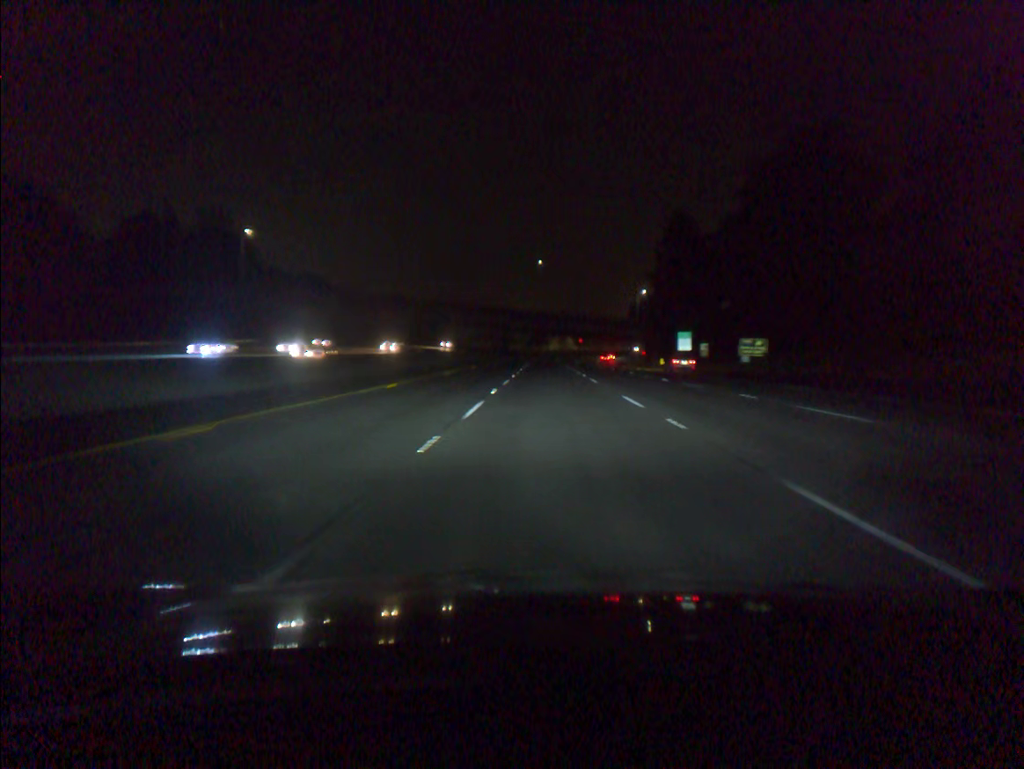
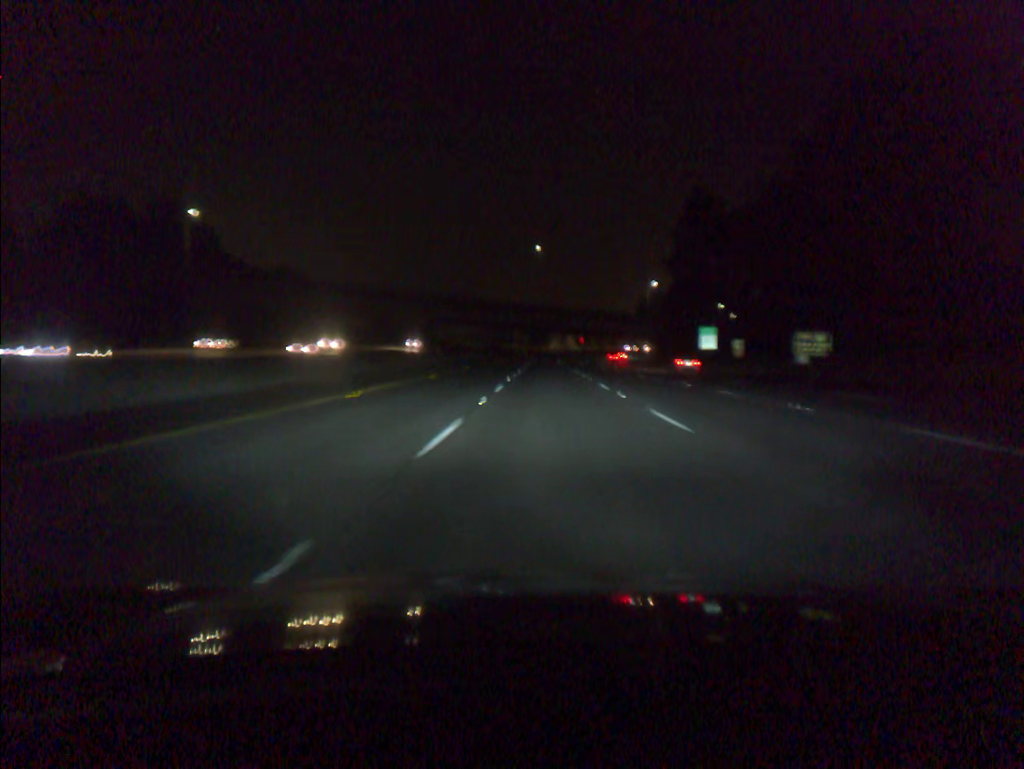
(0.0, +19.8) m; 0°
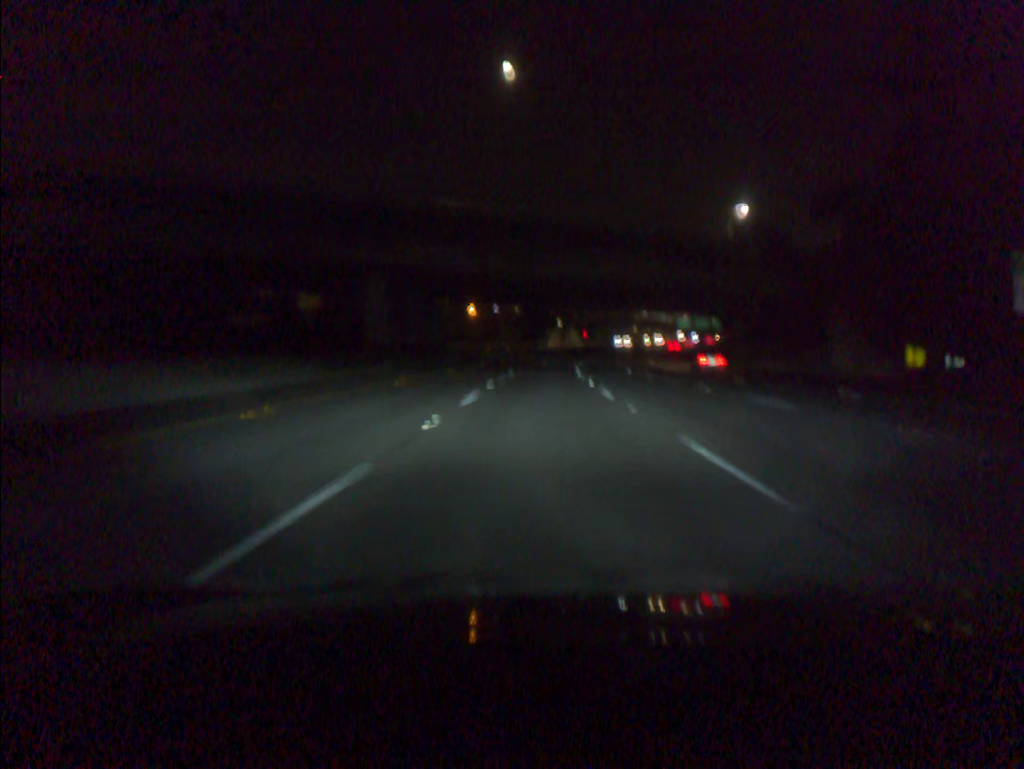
(+0.5, +79.0) m; 0°
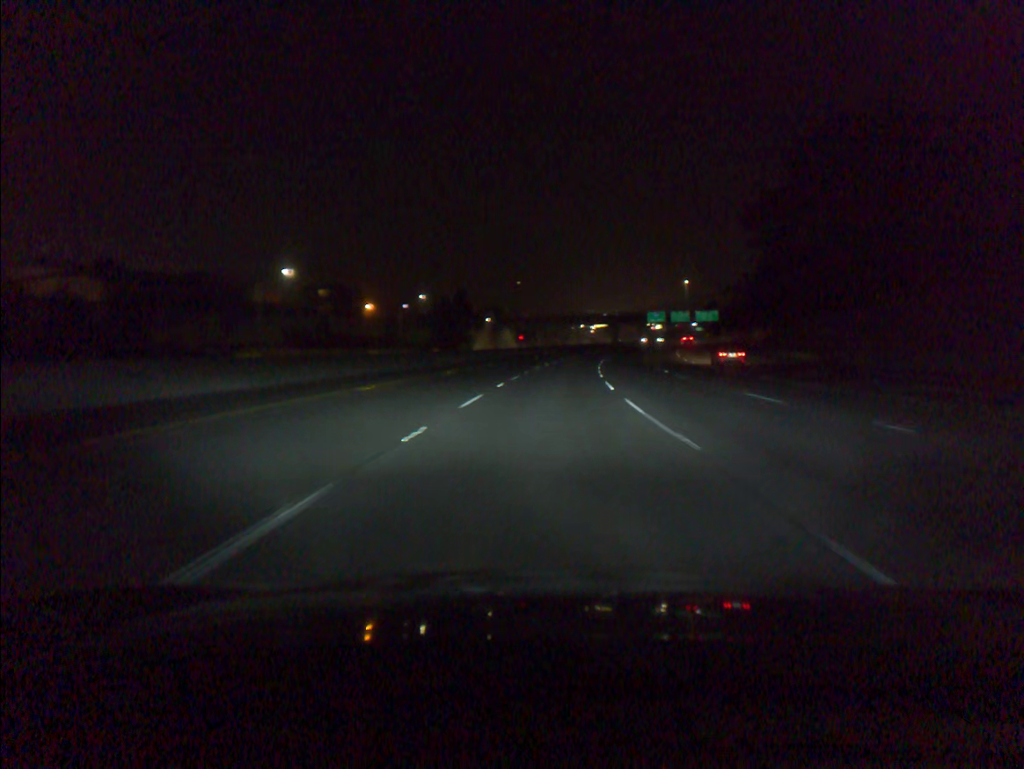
(+2.0, +78.4) m; +5°
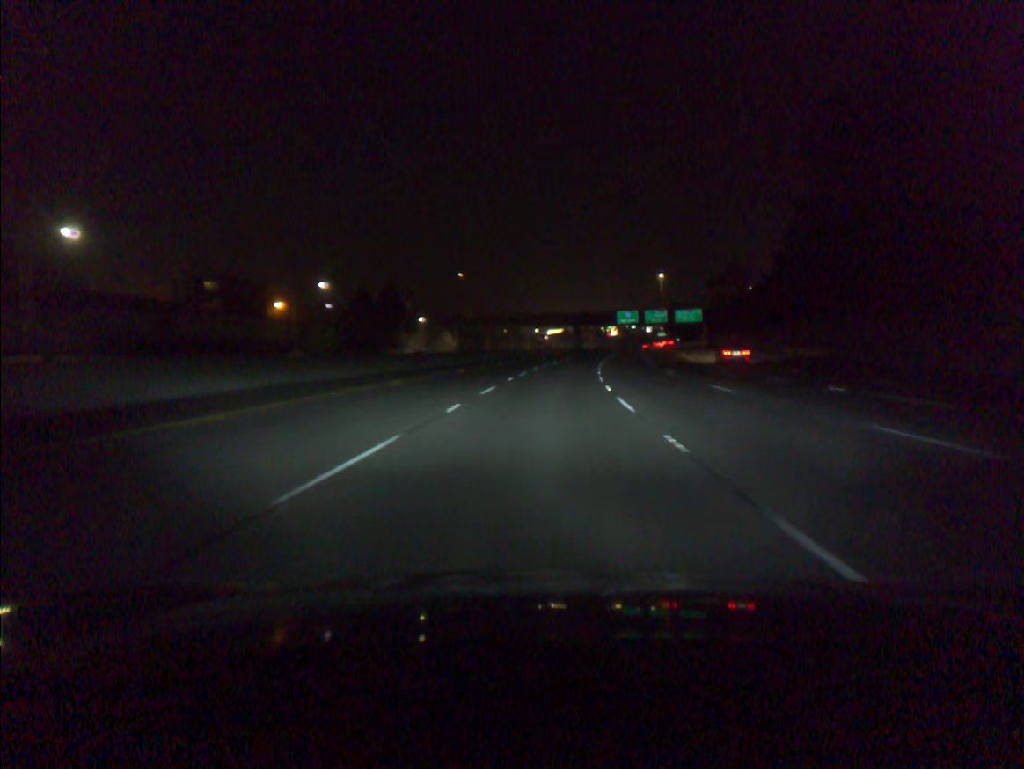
(+1.2, +39.1) m; +3°
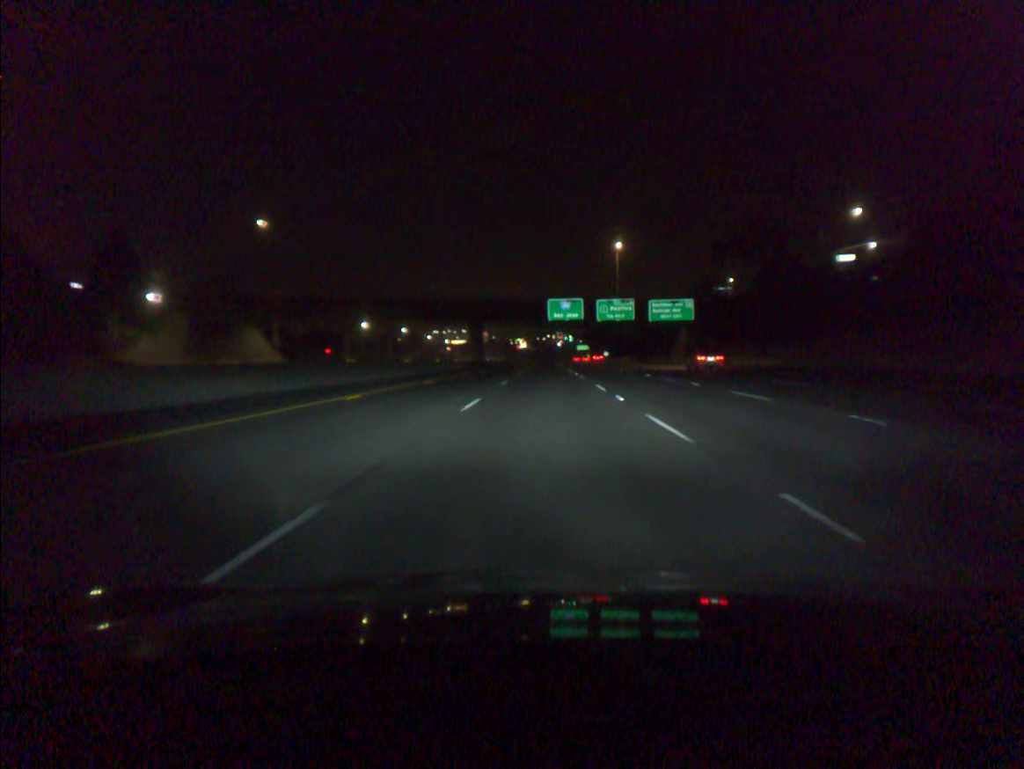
(+4.7, +77.9) m; +7°
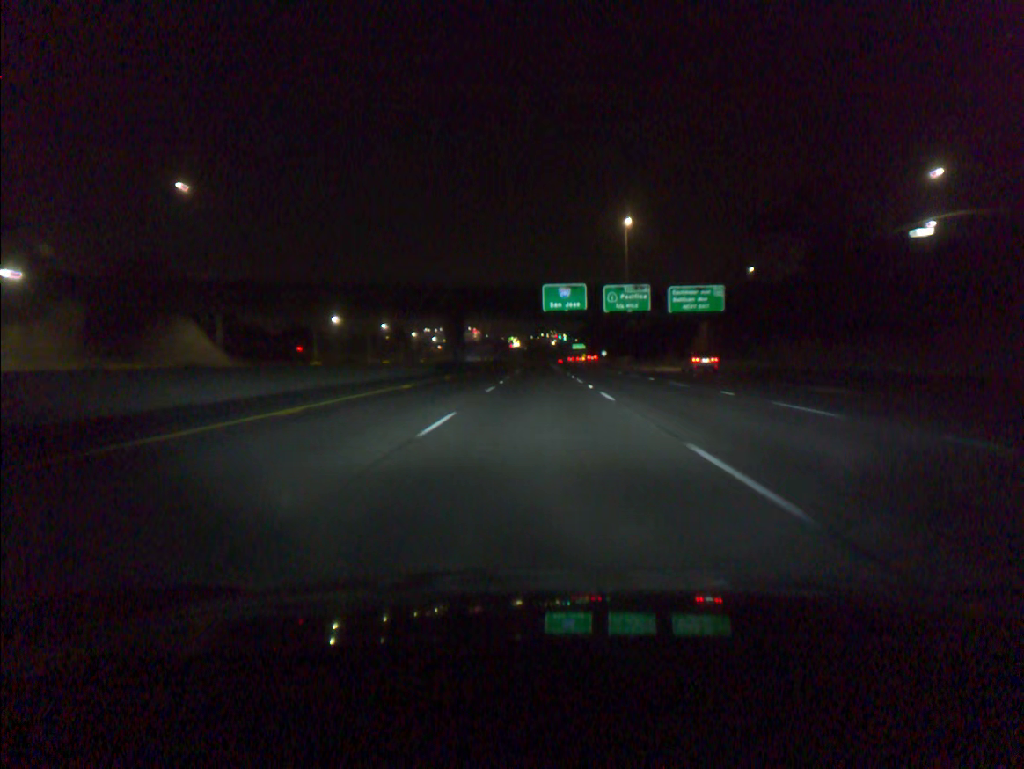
(+0.1, +19.4) m; +1°
